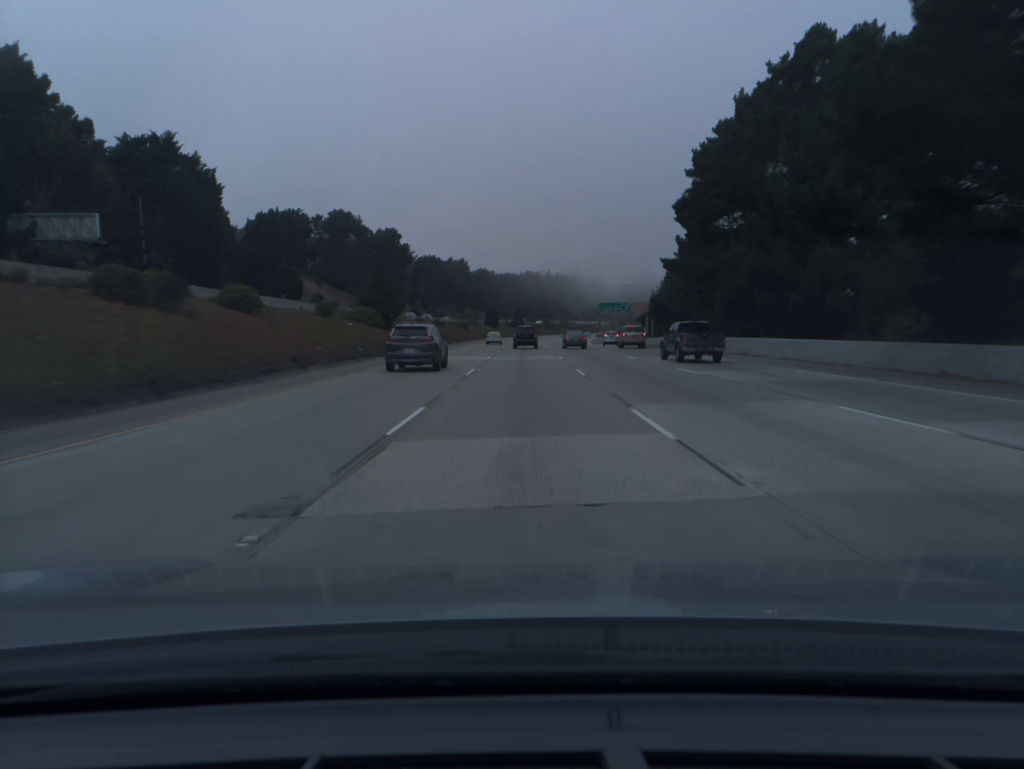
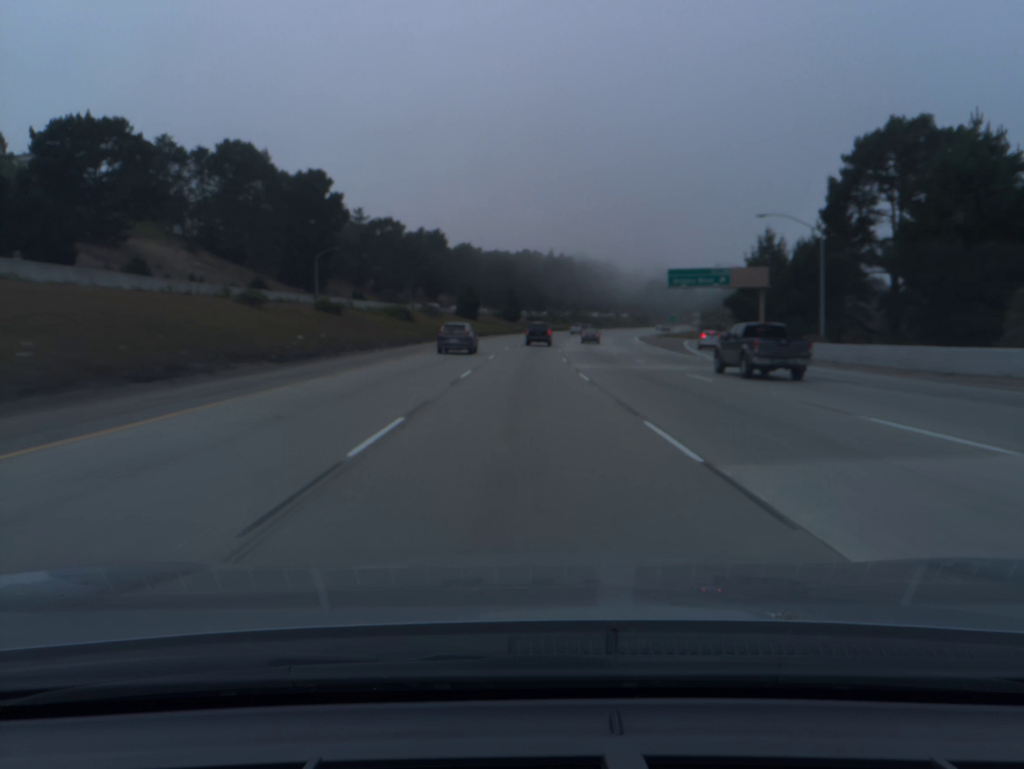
(+0.1, +74.5) m; 0°
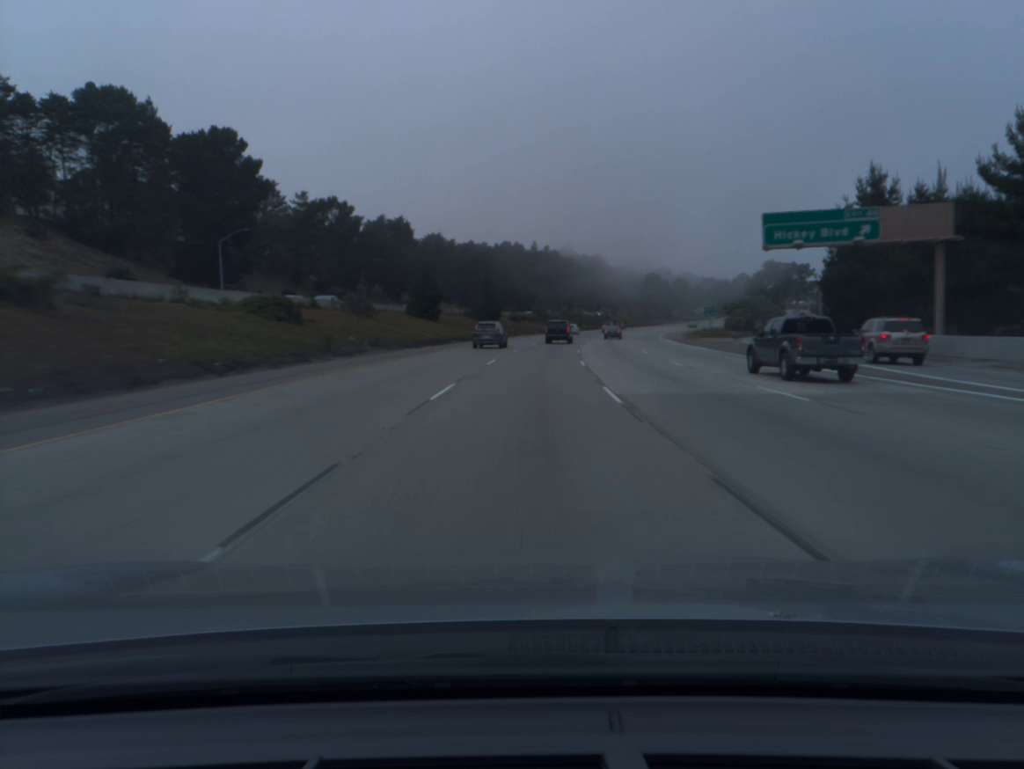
(+0.2, +37.3) m; +1°
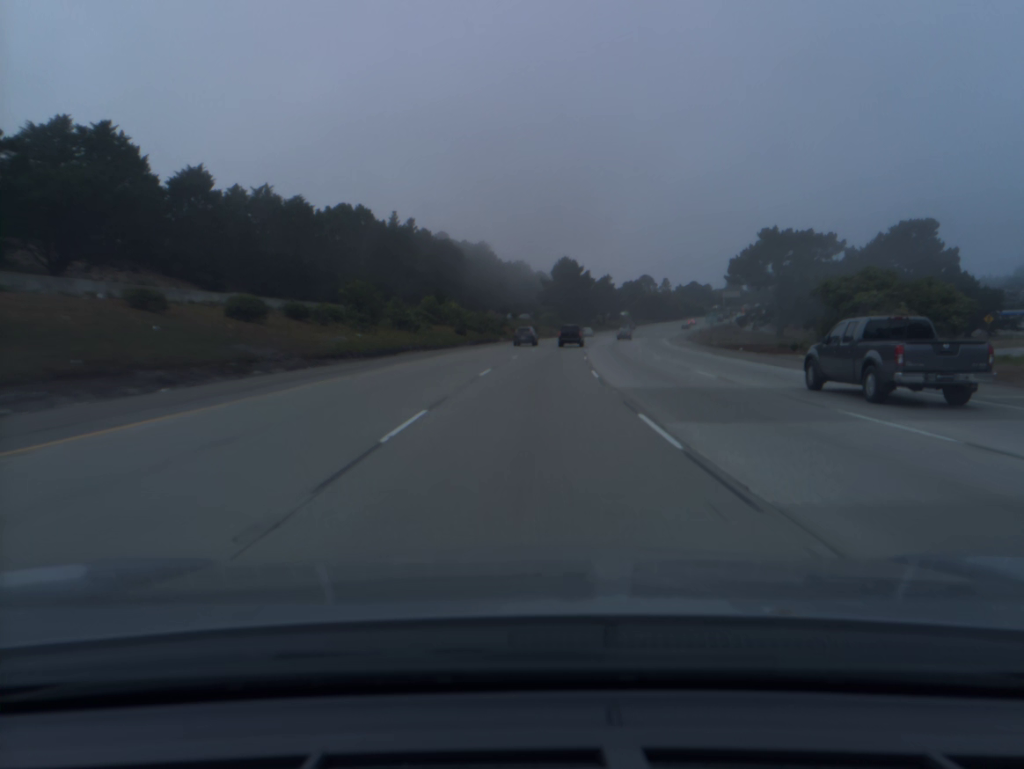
(+6.3, +93.0) m; +8°
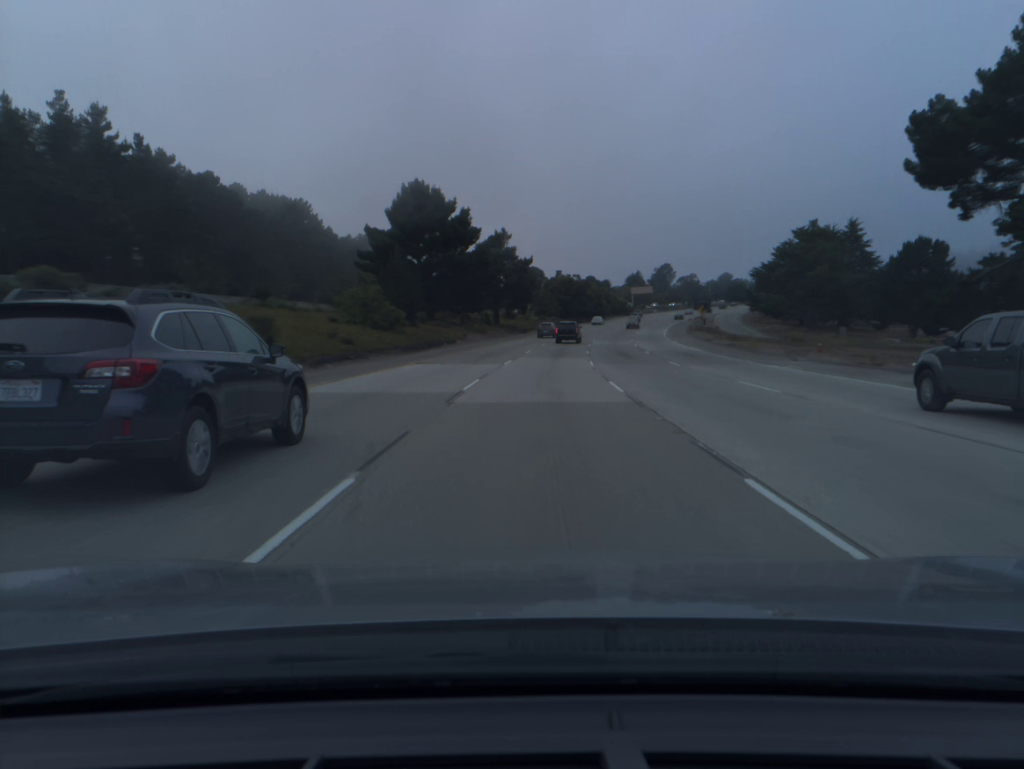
(+7.2, +92.9) m; +9°
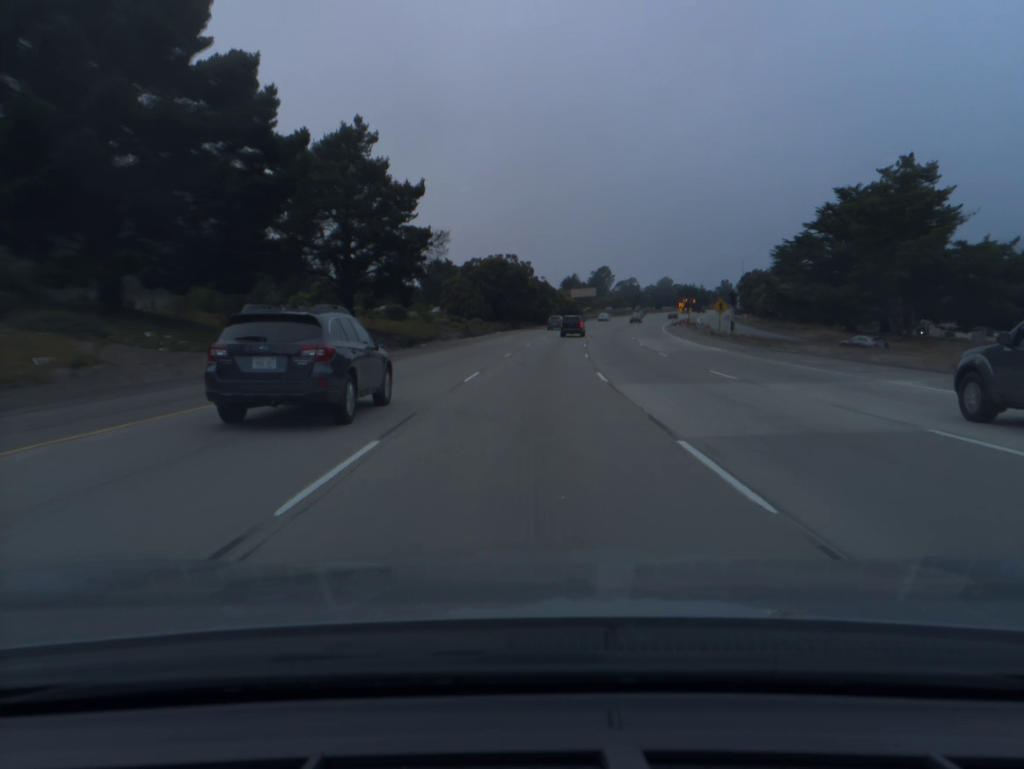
(+2.8, +56.0) m; +5°
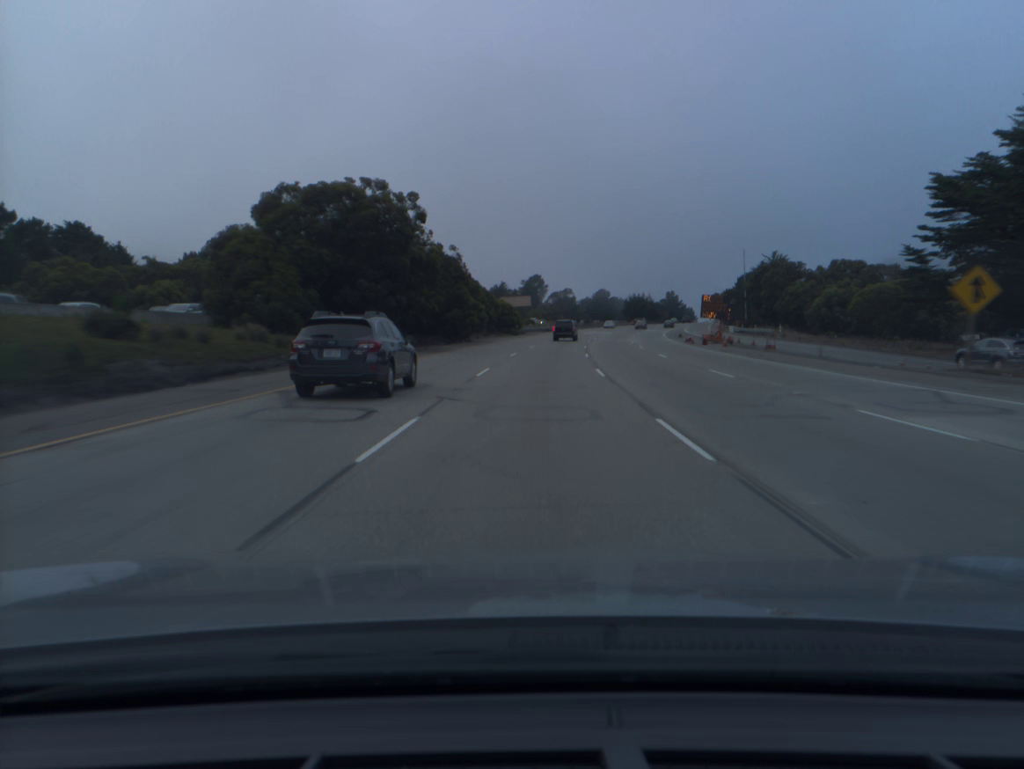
(+2.6, +56.0) m; +5°
